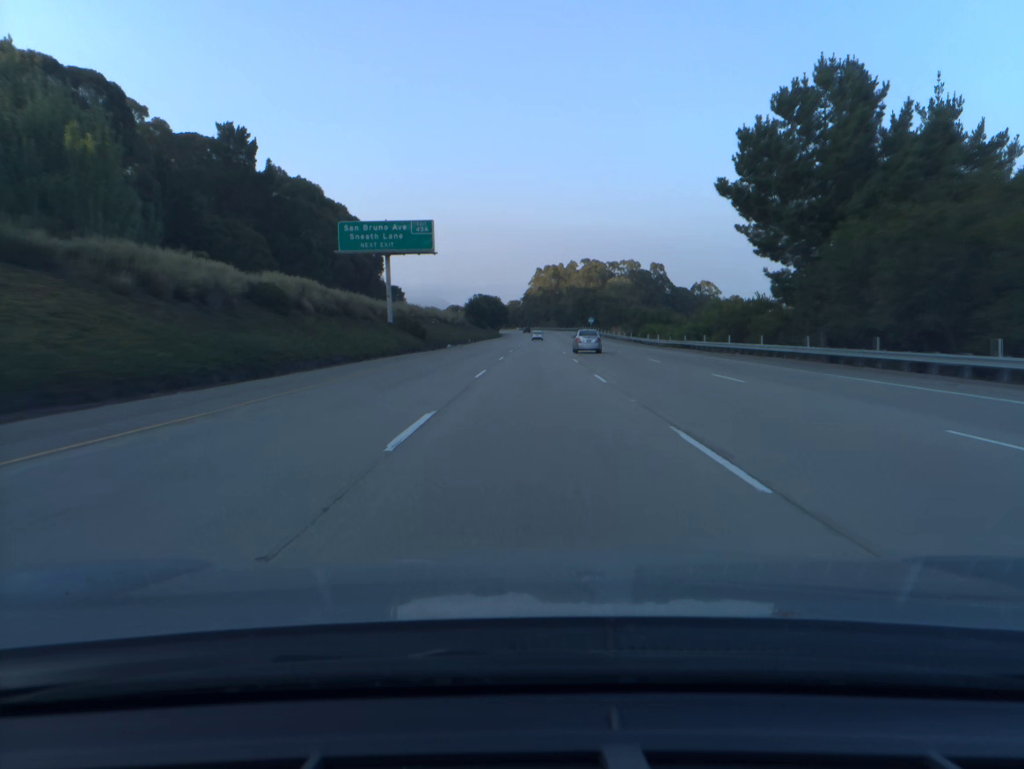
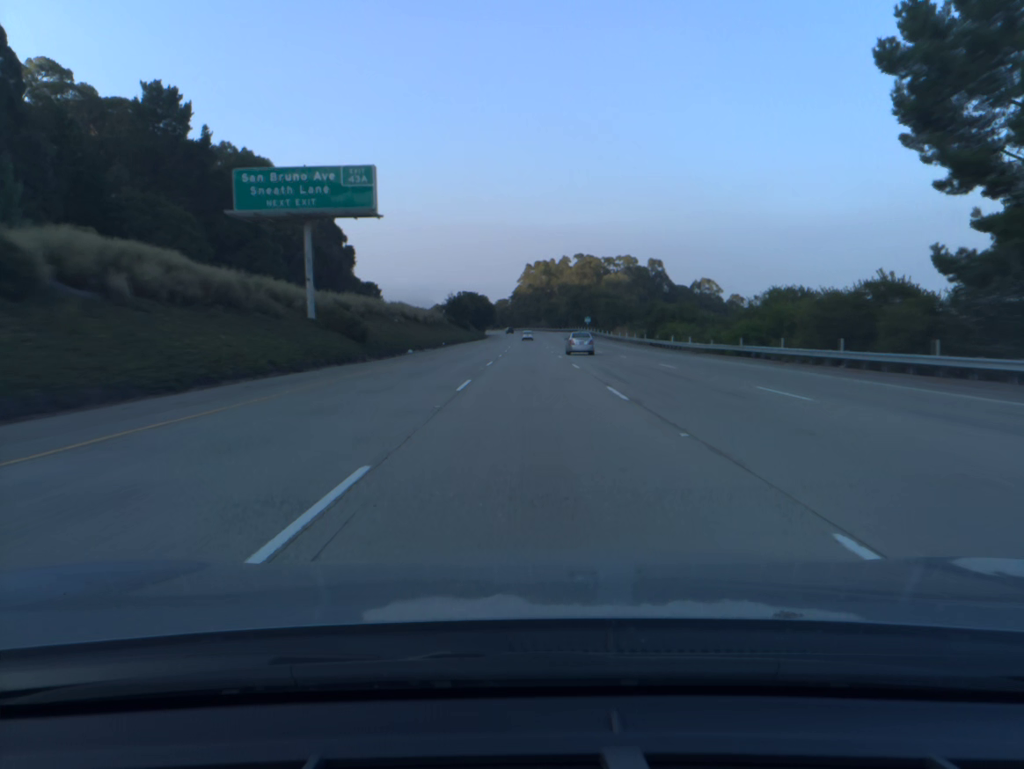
(+0.1, +19.8) m; +1°
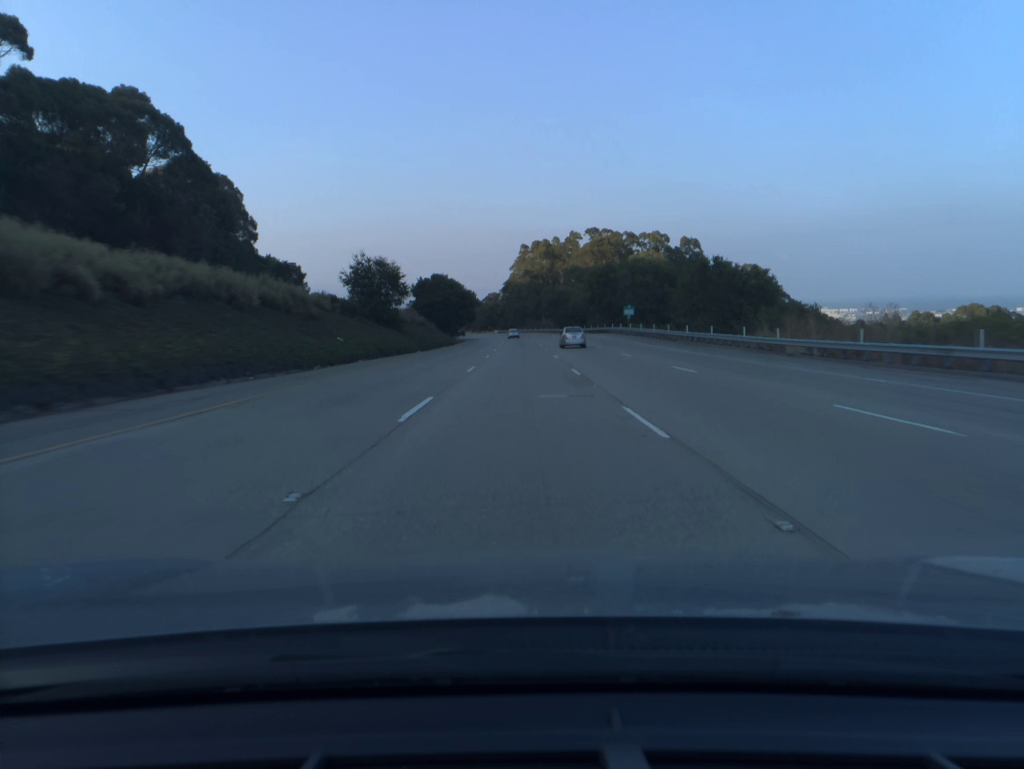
(+0.5, +79.3) m; 0°
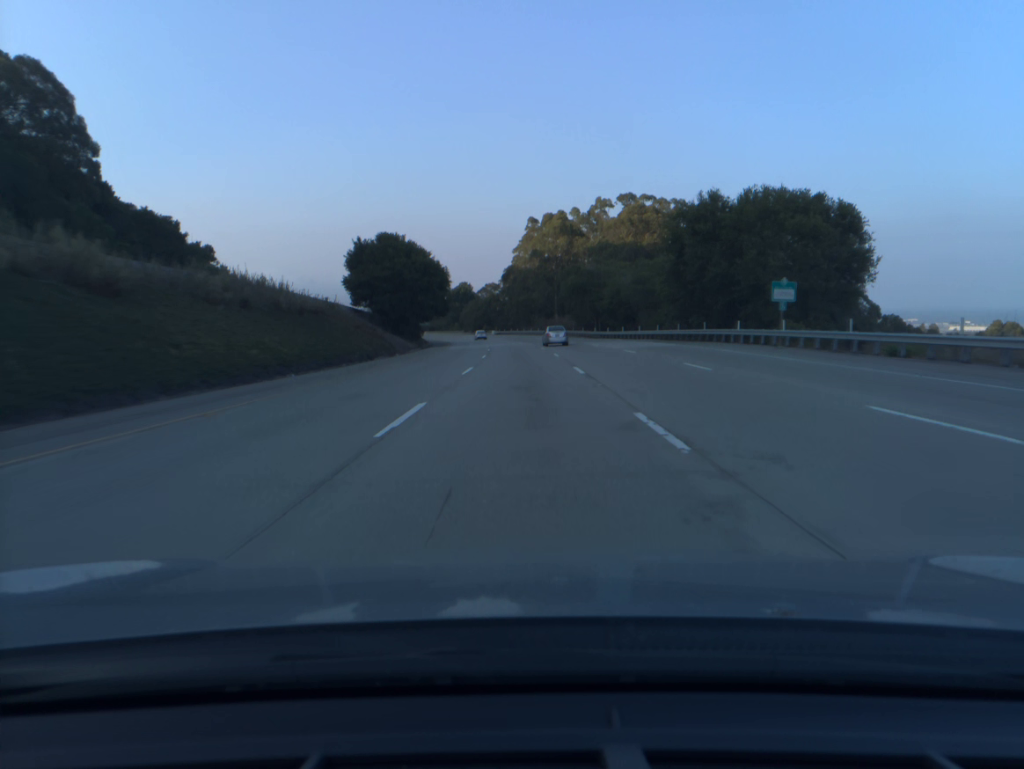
(-0.2, +59.7) m; 0°
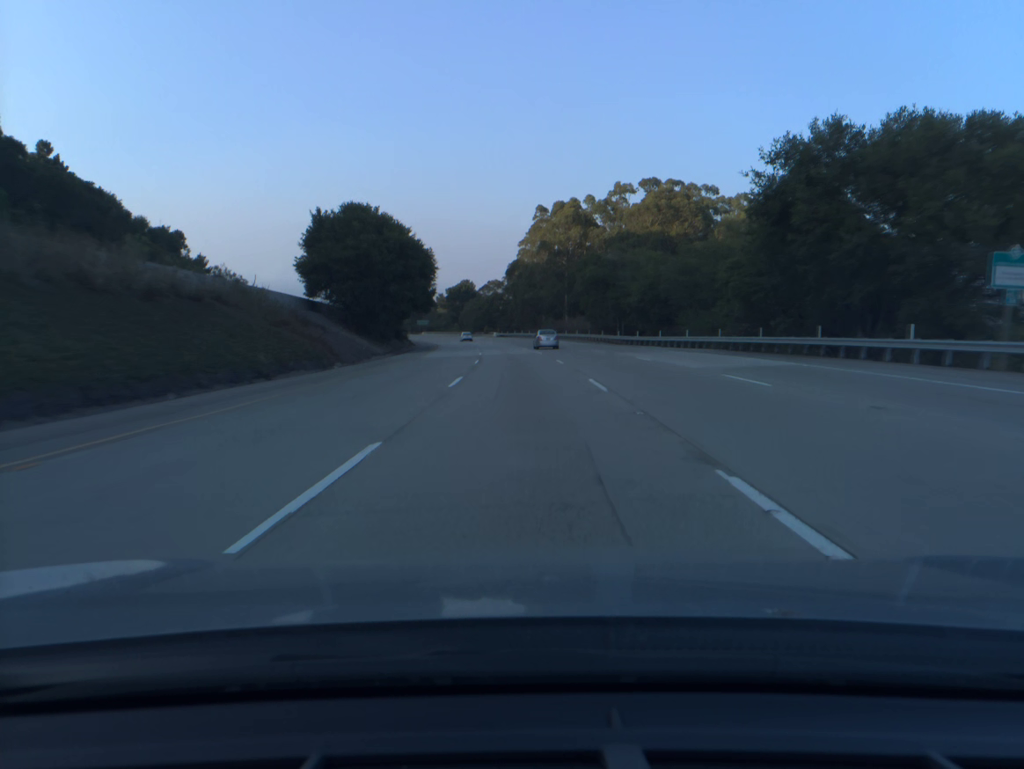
(-0.1, +19.9) m; 0°
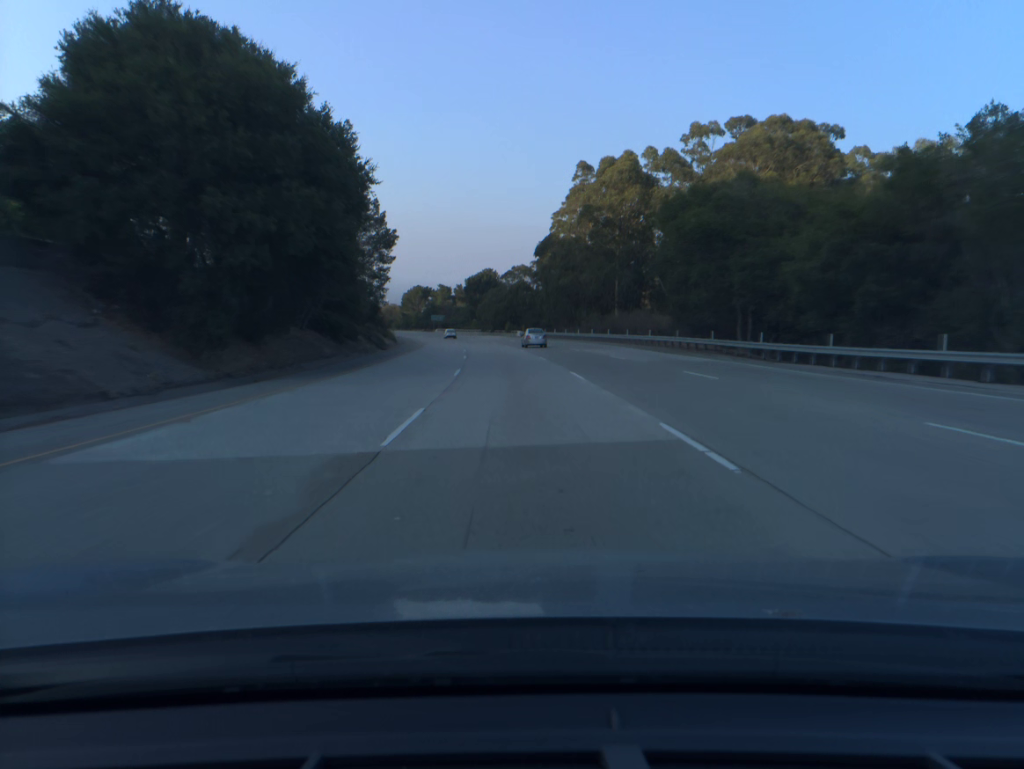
(-0.6, +39.7) m; -2°
